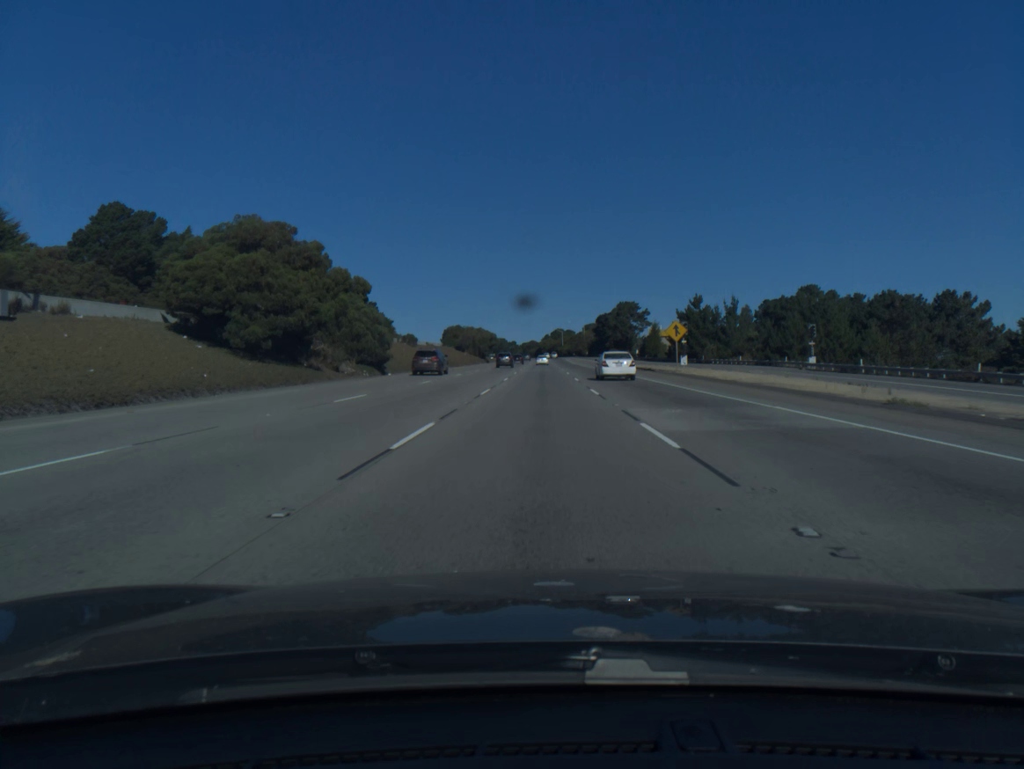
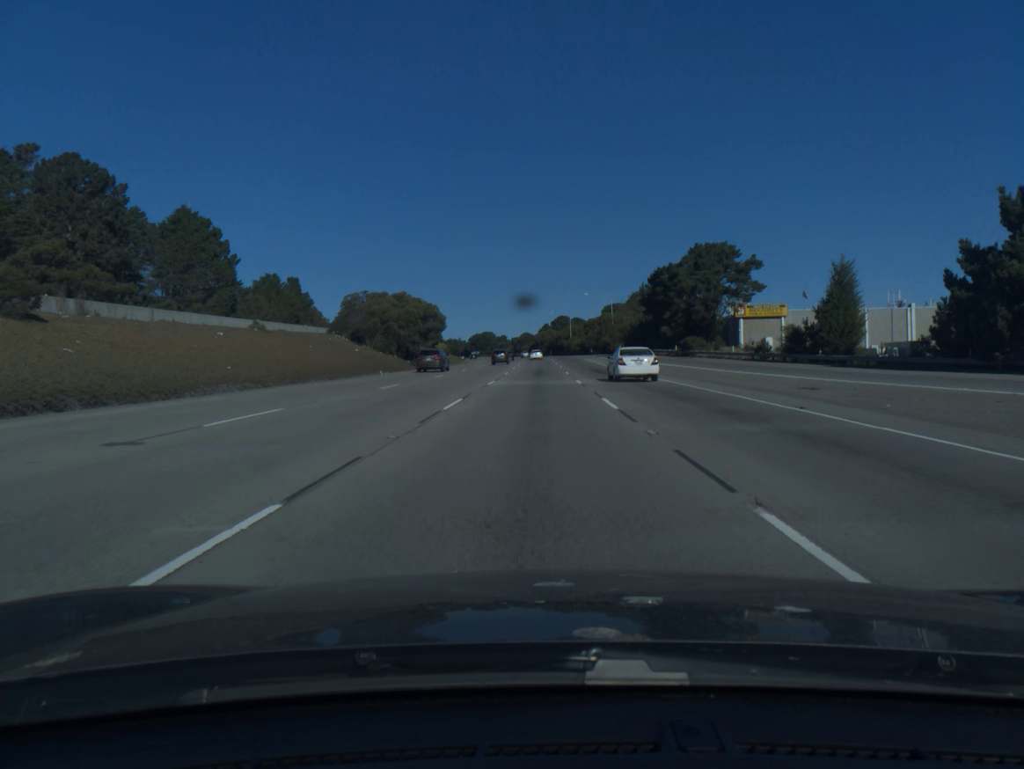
(+0.3, +95.4) m; 0°
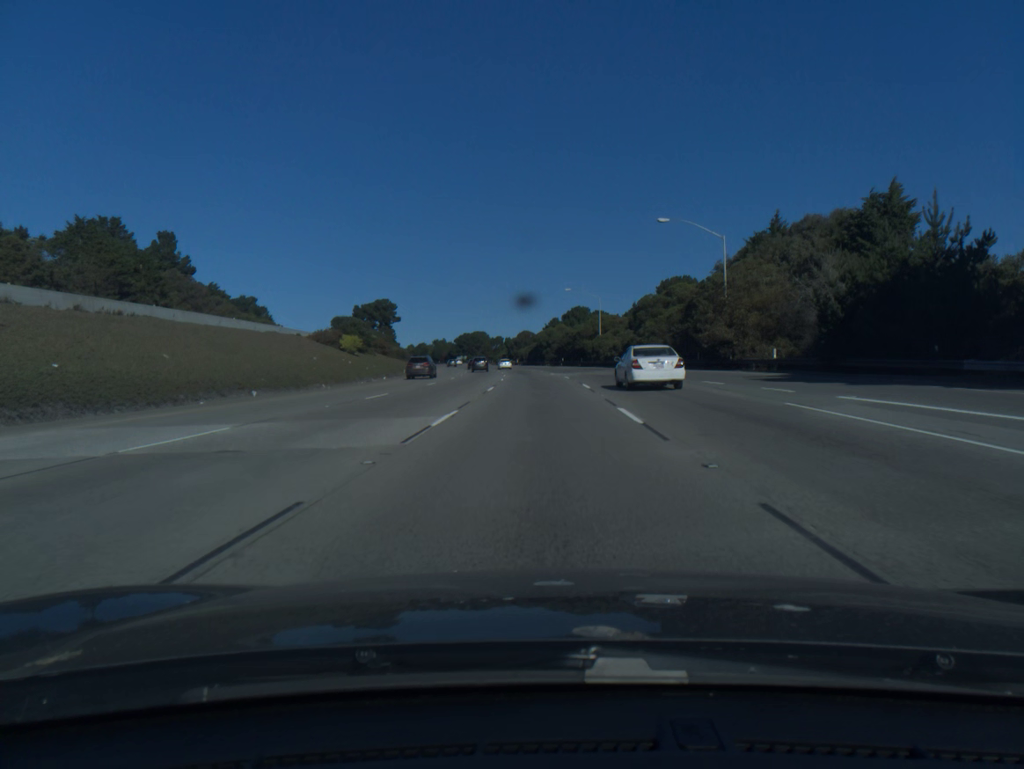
(-0.2, +76.3) m; 0°
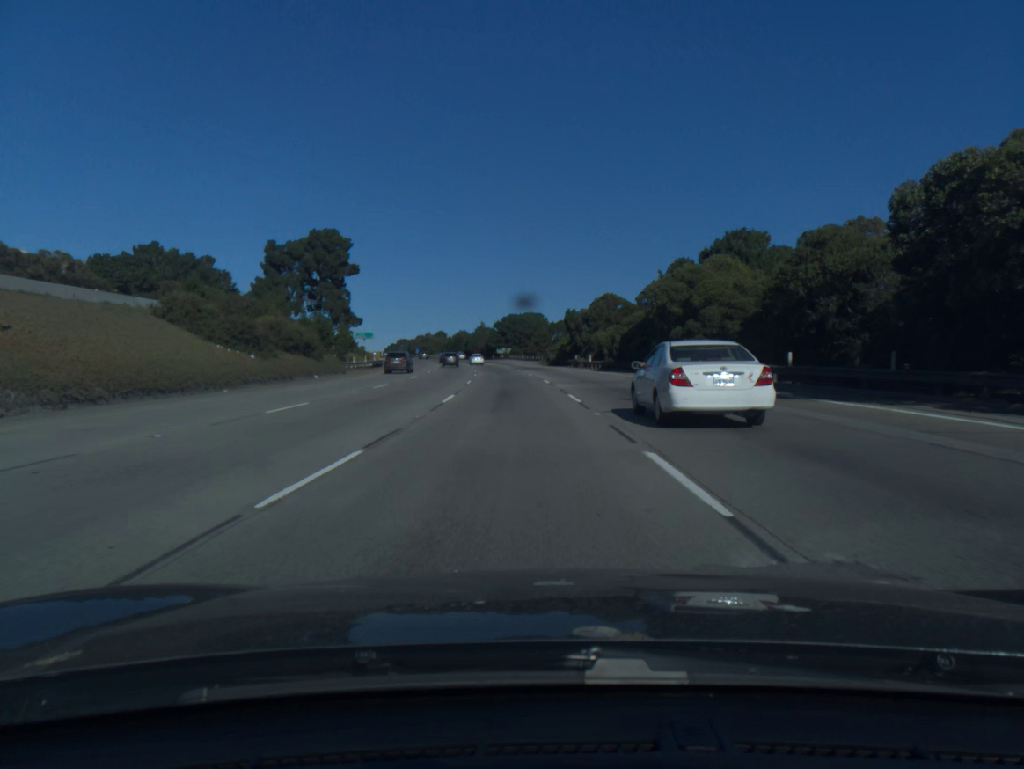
(-2.9, +95.2) m; -5°
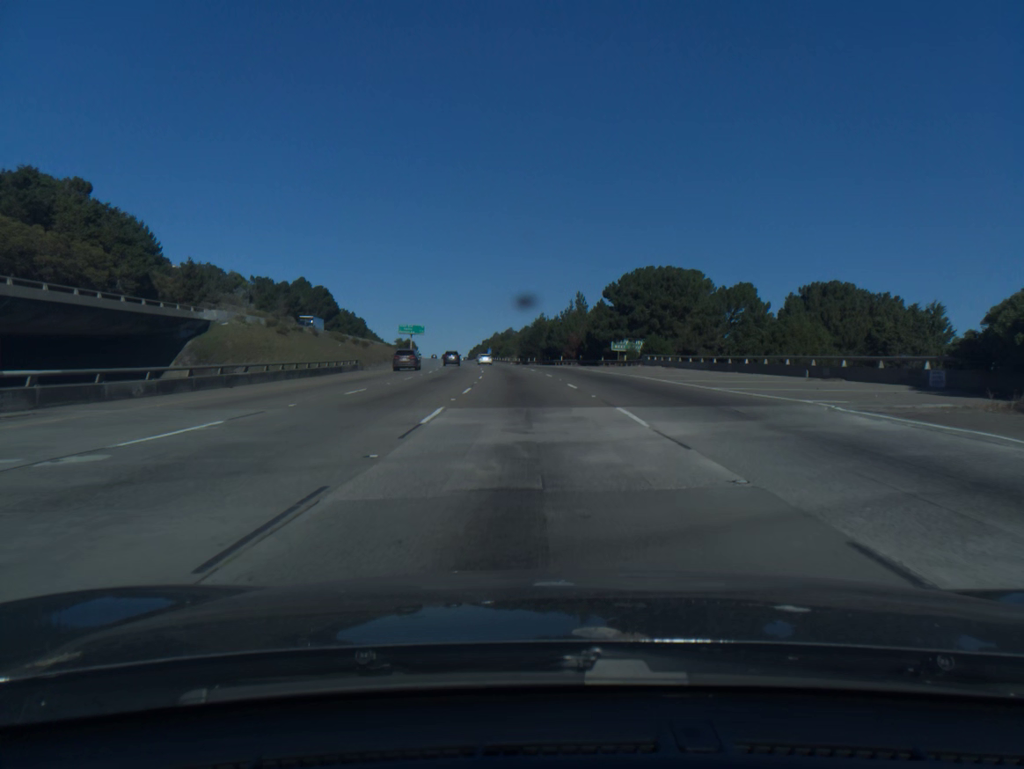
(-7.0, +95.5) m; -7°
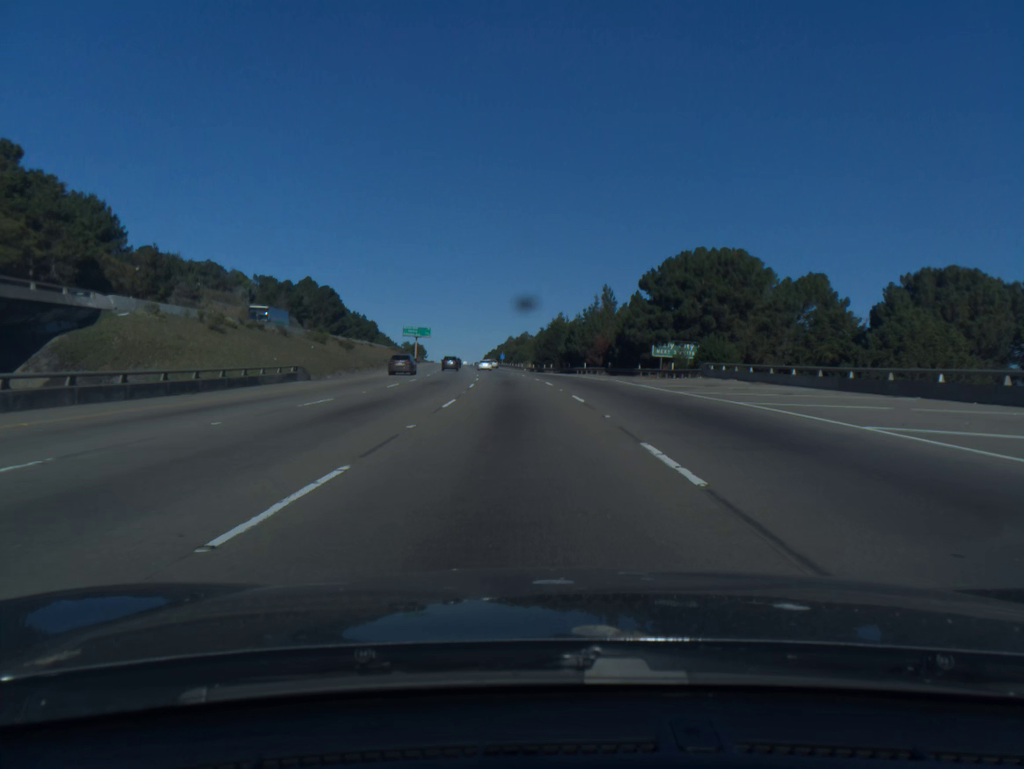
(-0.2, +19.2) m; -1°
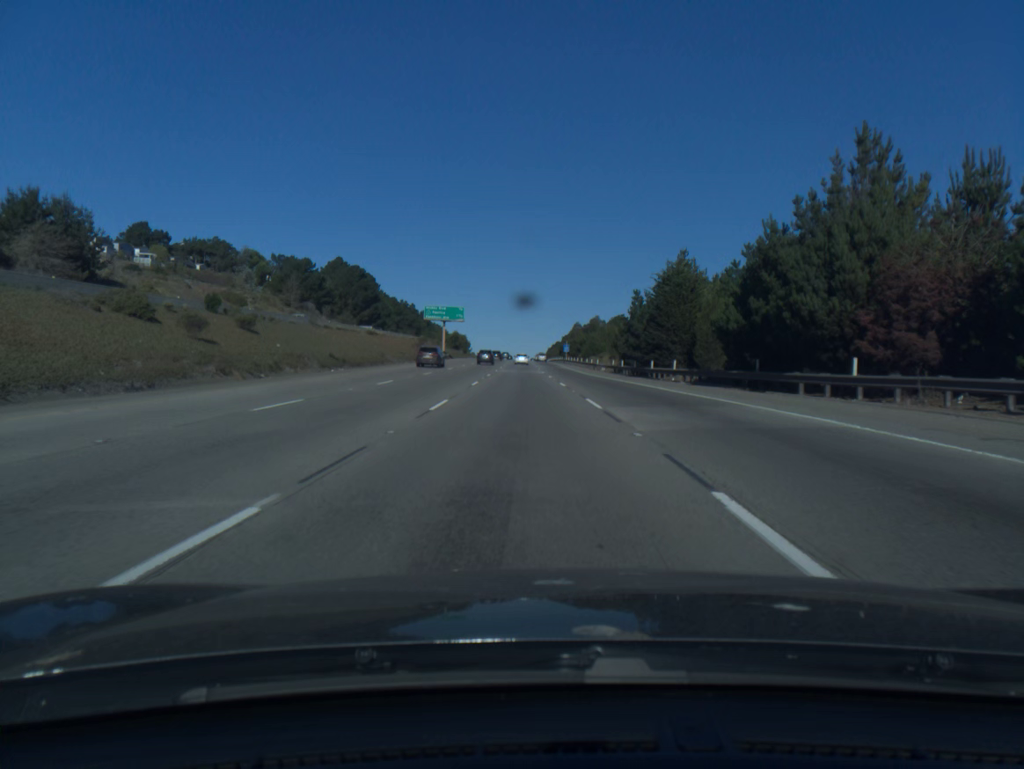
(-2.4, +57.4) m; -5°
